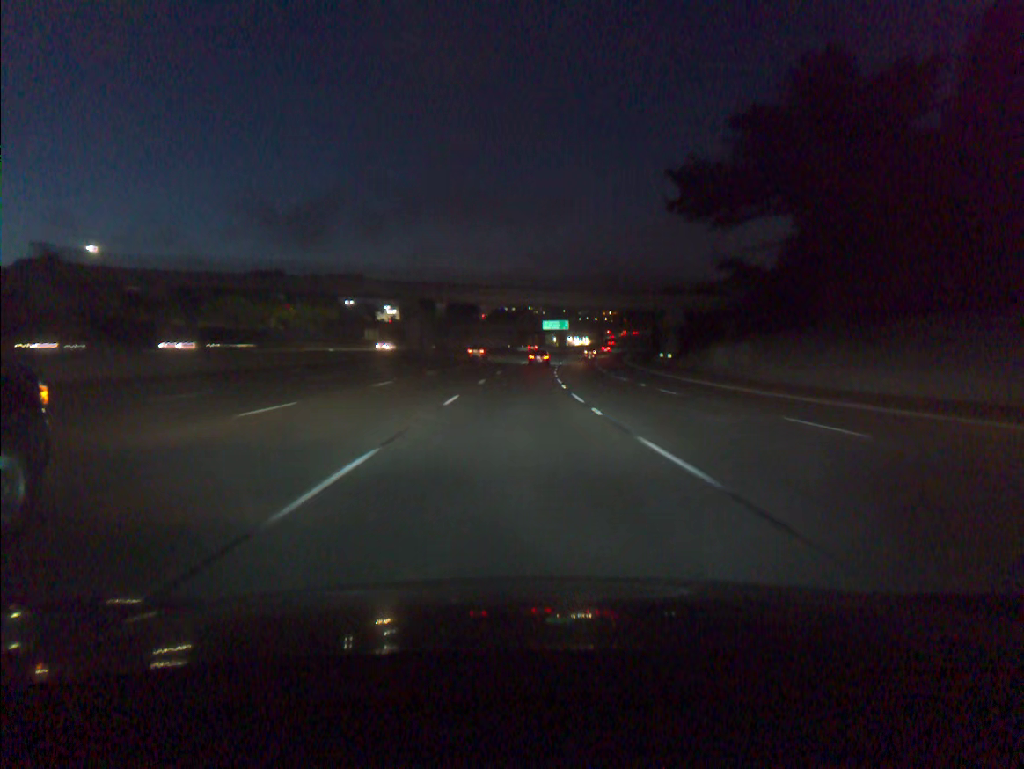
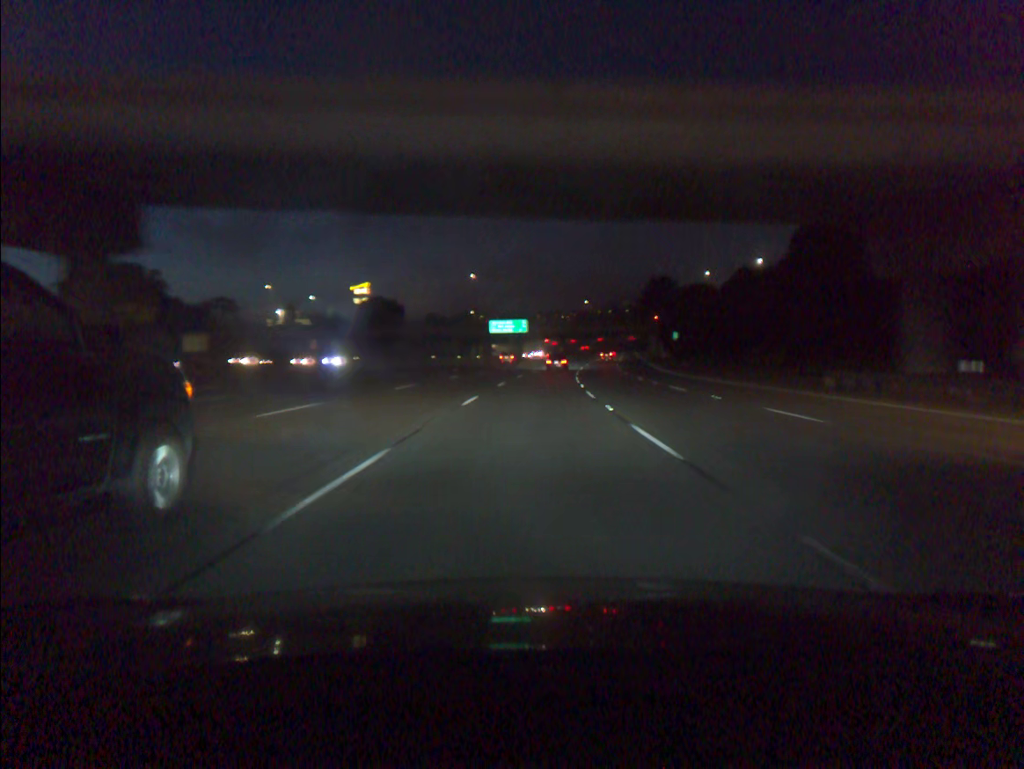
(+1.6, +70.9) m; +4°
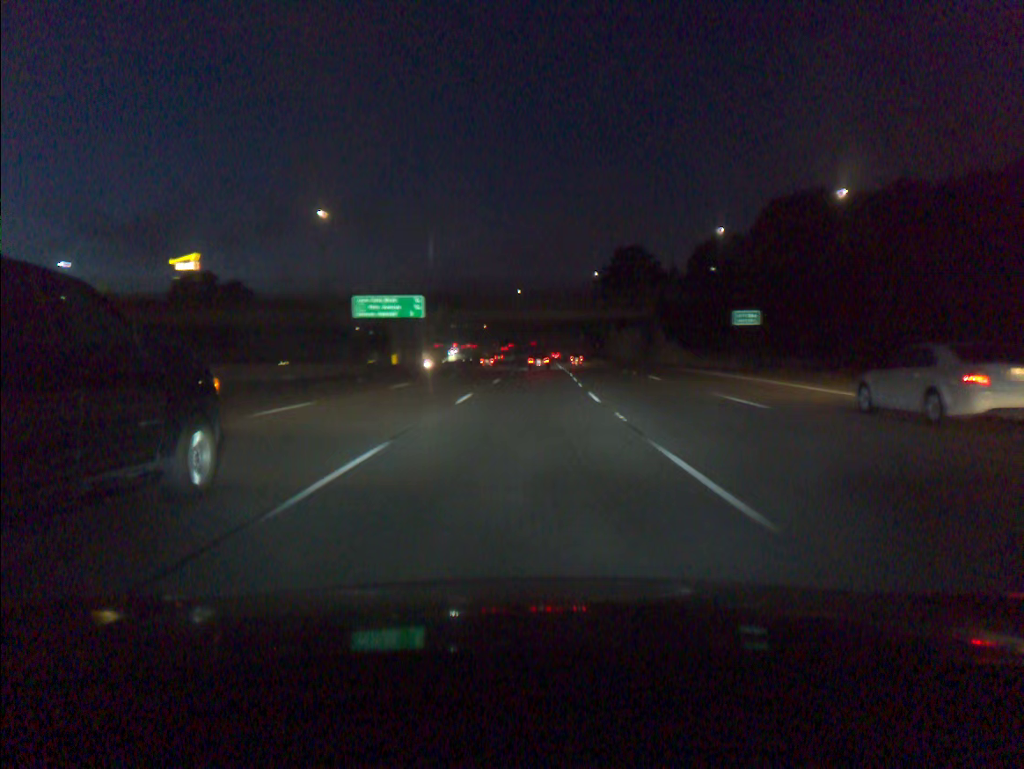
(+3.8, +70.7) m; +6°
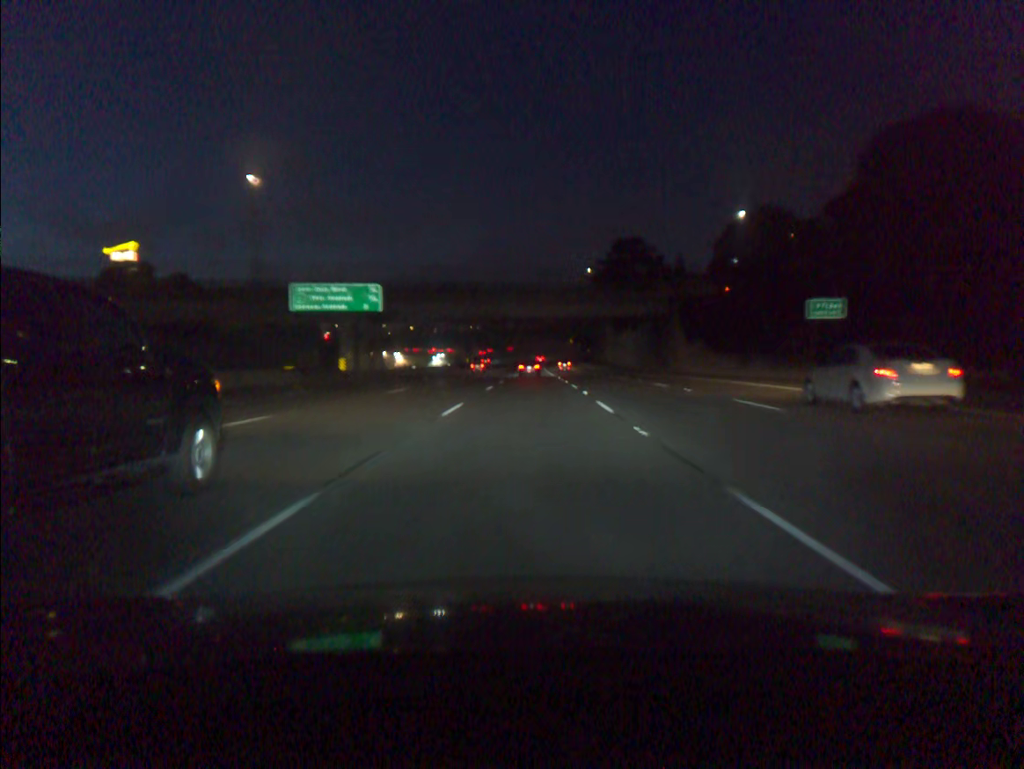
(+0.2, +17.7) m; +1°
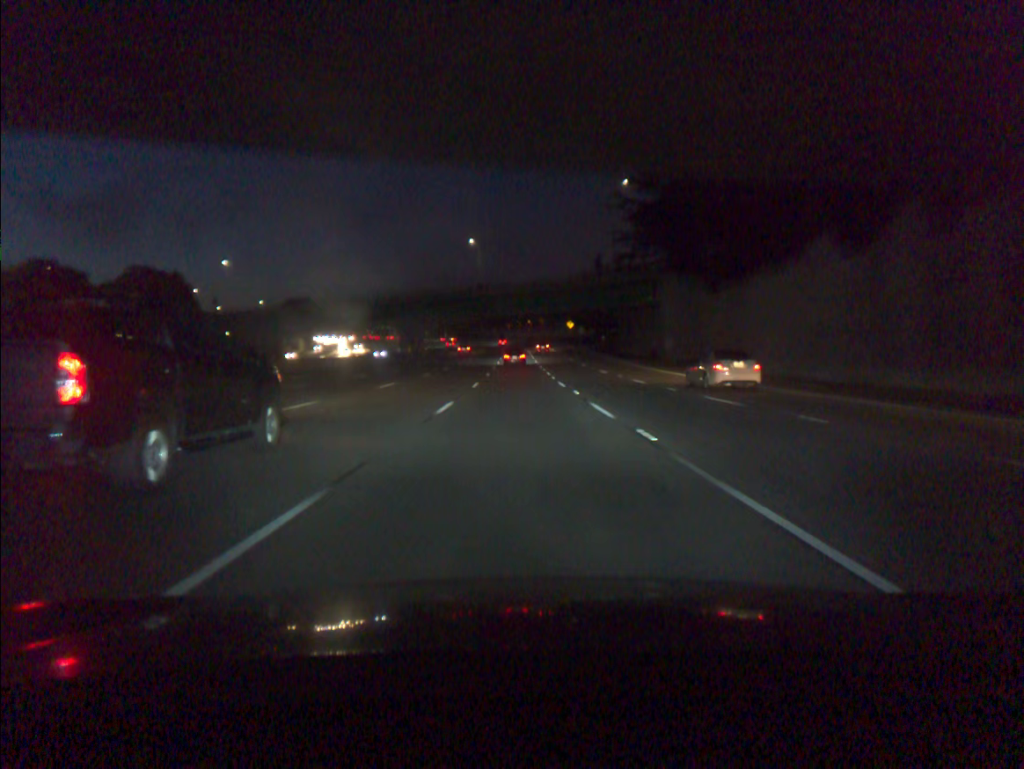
(+1.2, +70.5) m; +1°
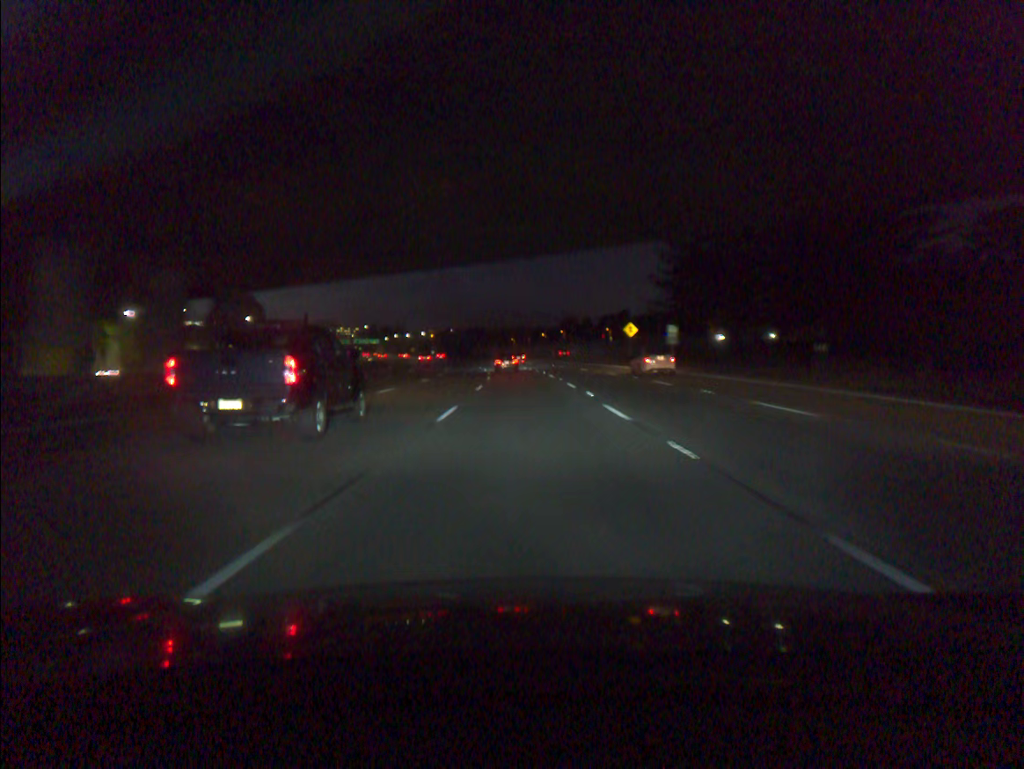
(-0.4, +87.3) m; -1°
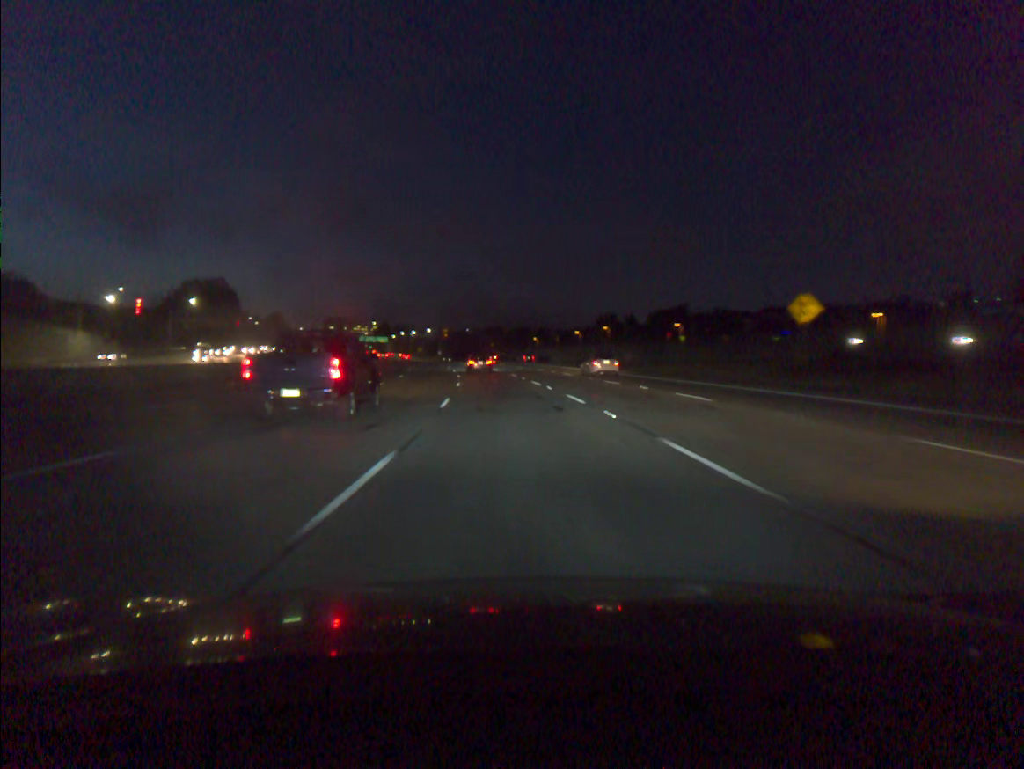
(-0.3, +51.4) m; -1°
